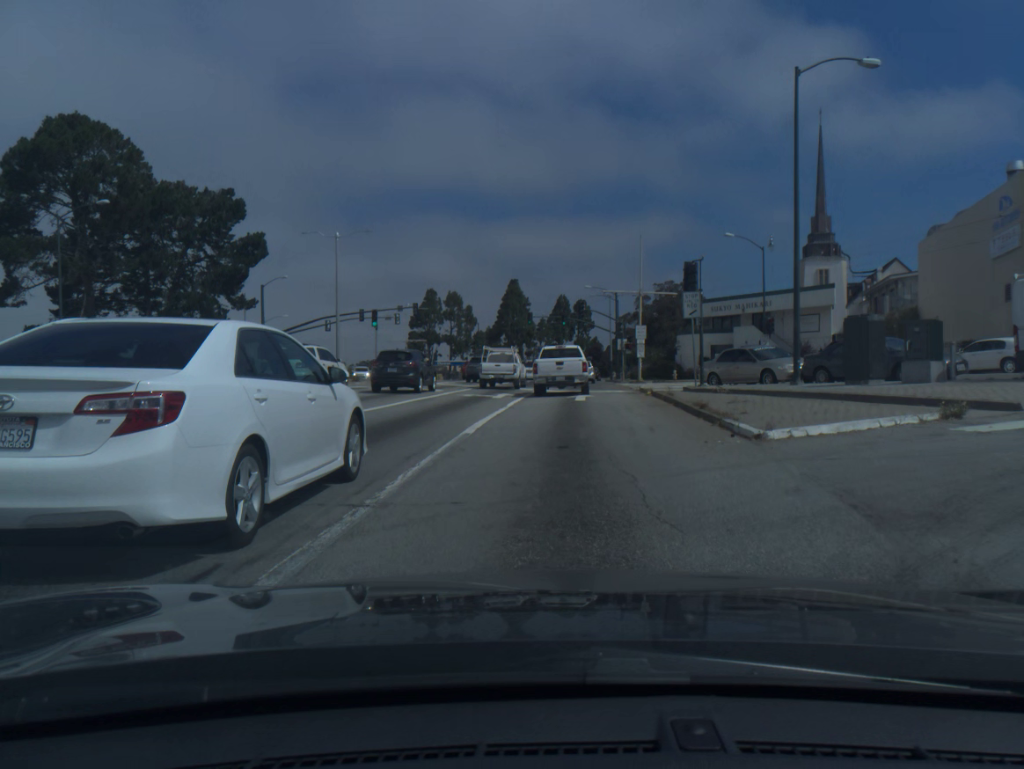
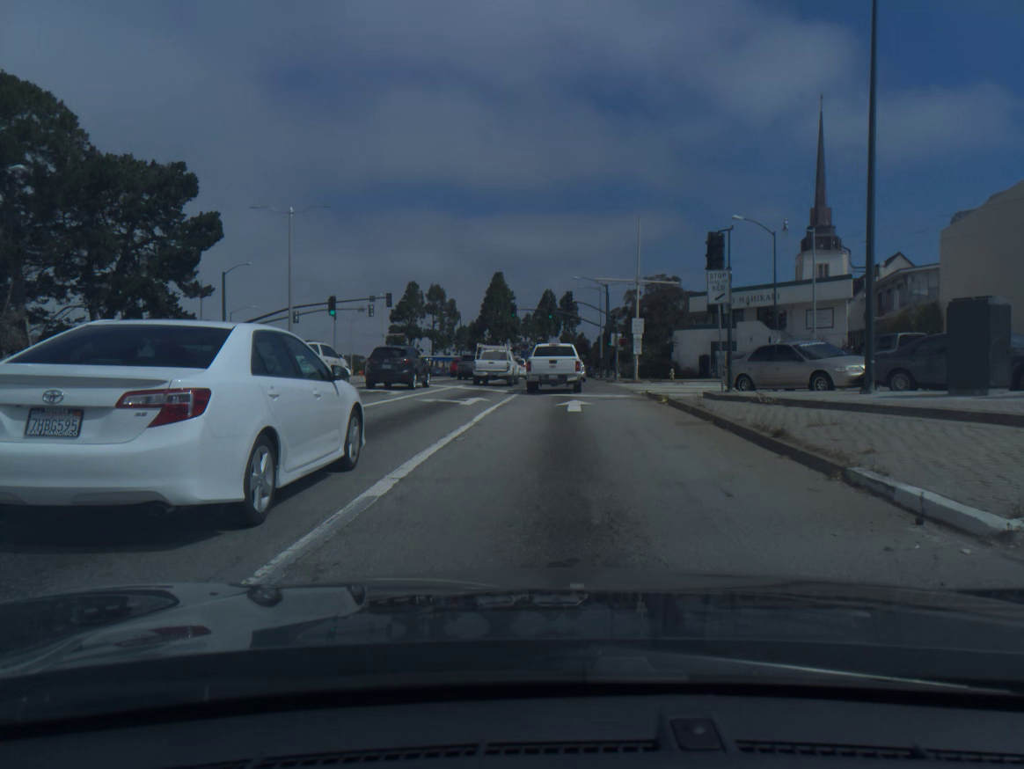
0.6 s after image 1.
(+0.1, +6.3) m; +1°
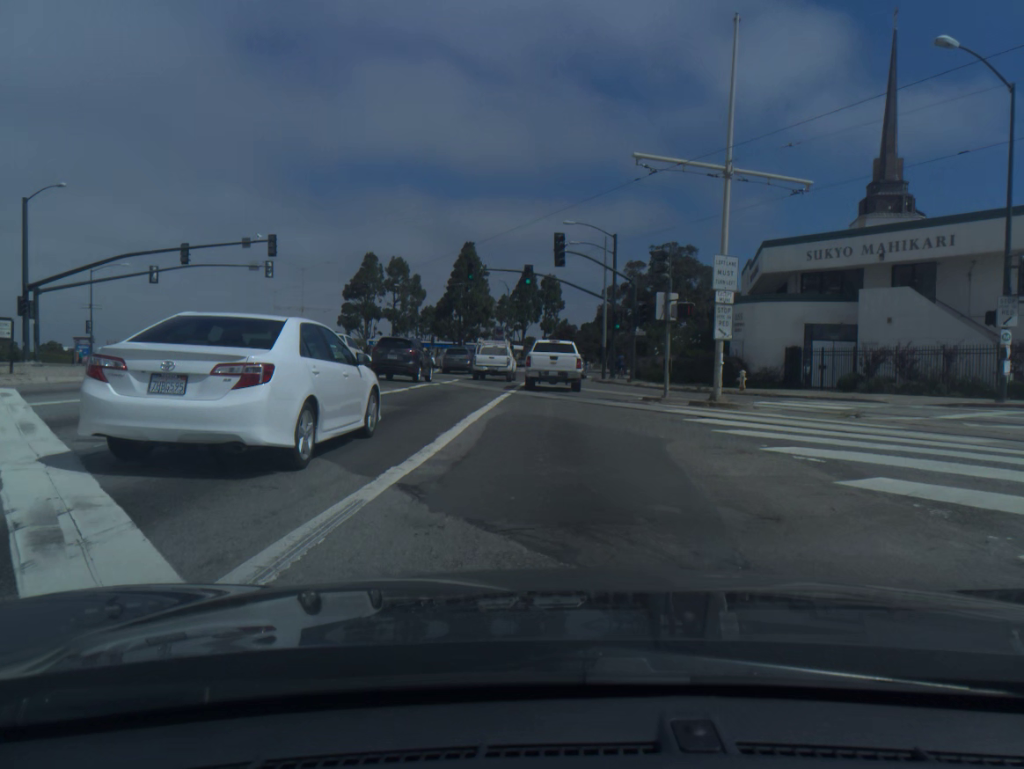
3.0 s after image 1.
(+0.4, +26.9) m; +1°
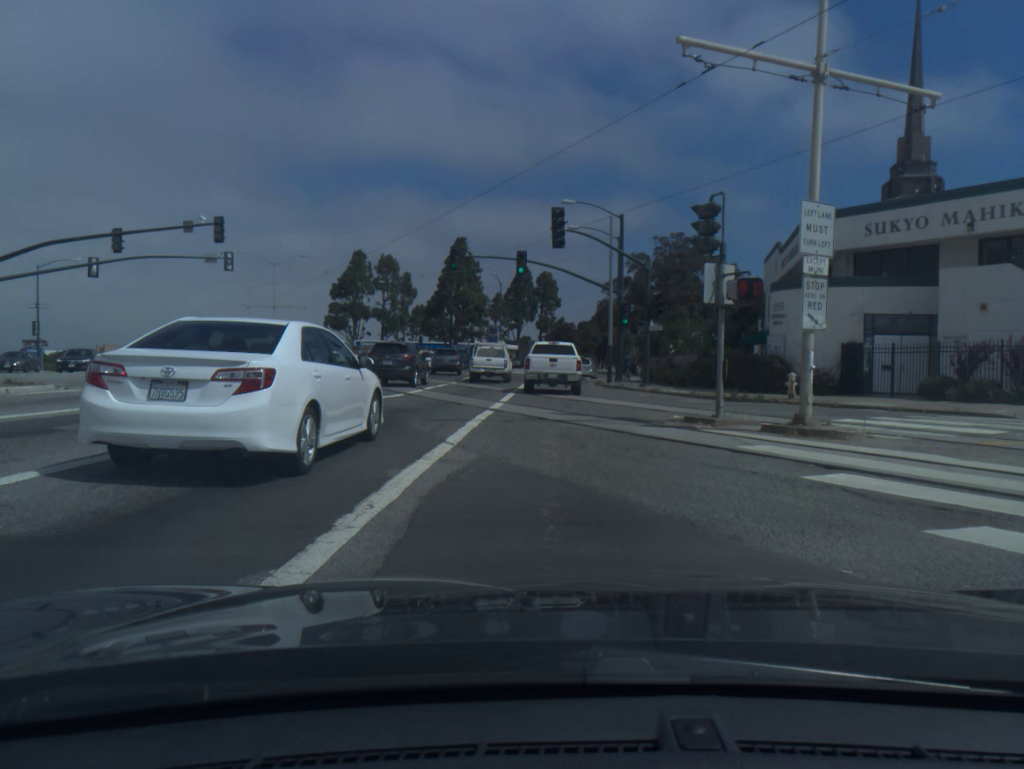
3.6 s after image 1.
(0.0, +7.2) m; 0°
